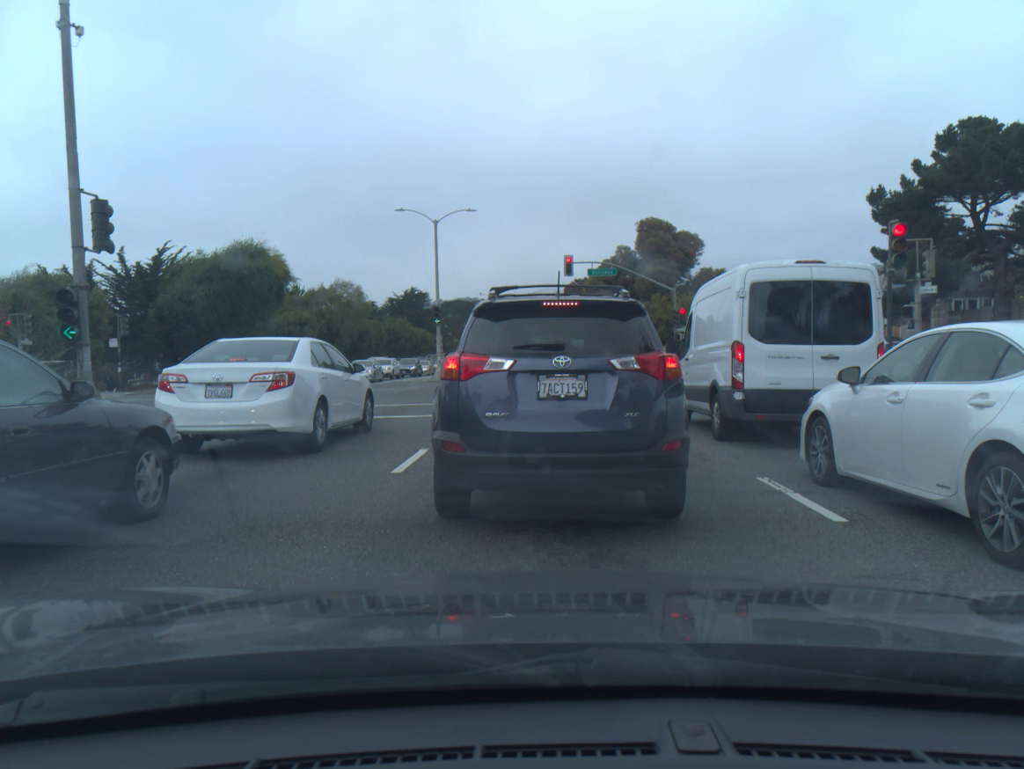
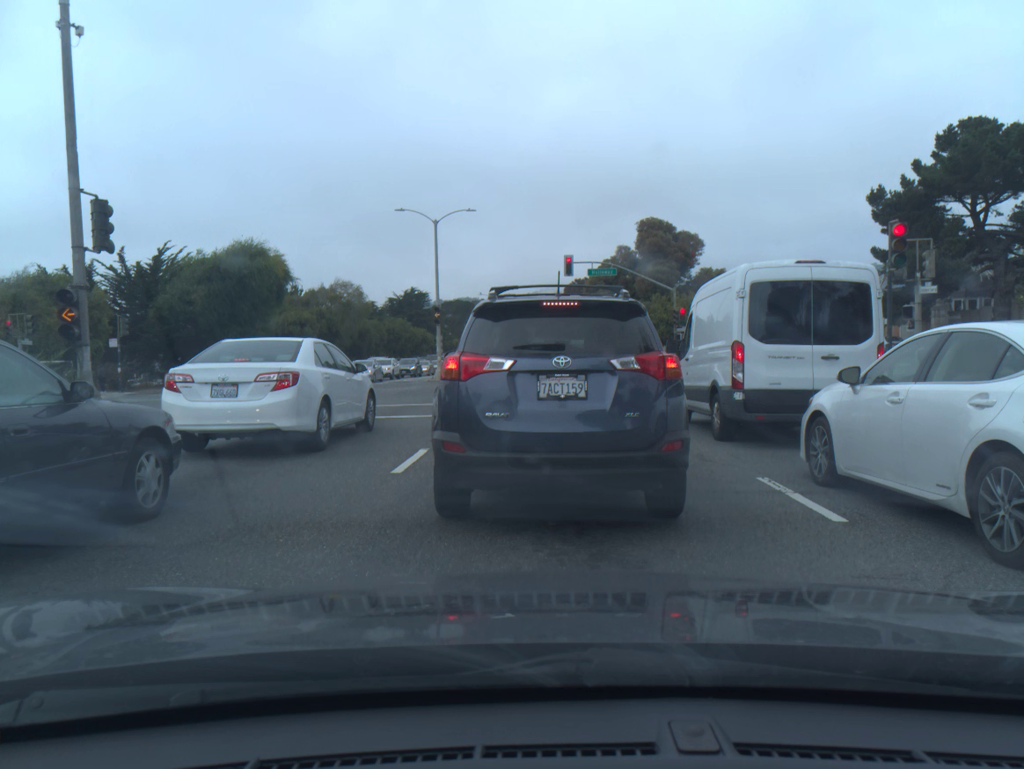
(0.0, 0.0) m; 0°
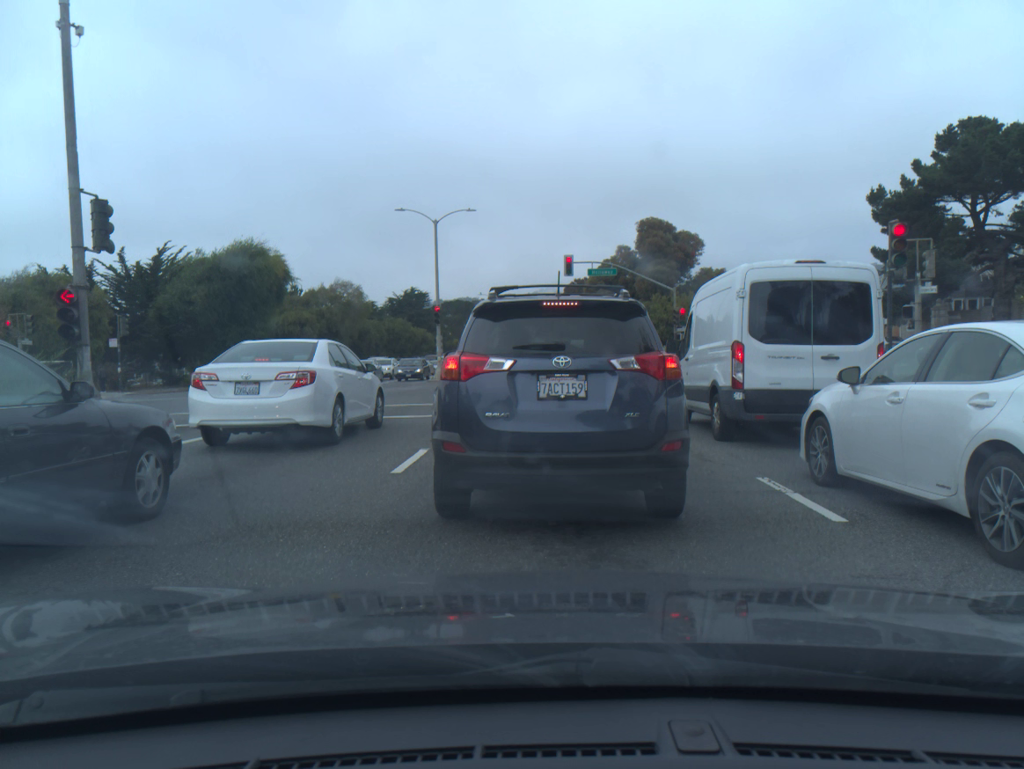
(0.0, -0.1) m; 0°
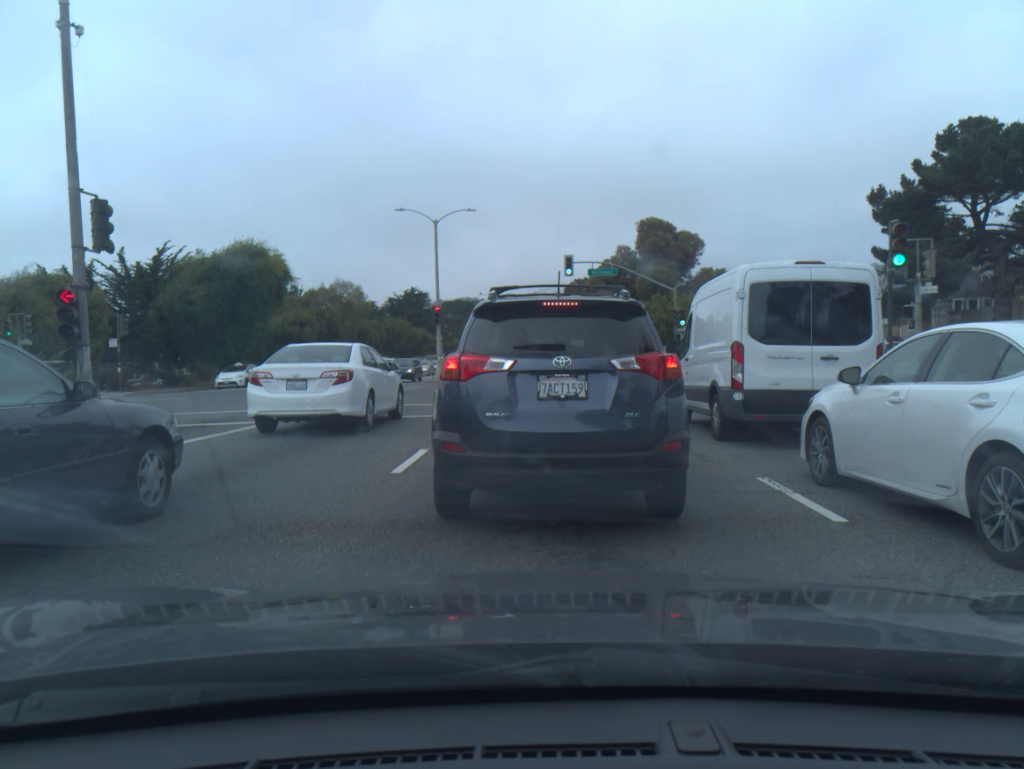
(0.0, 0.0) m; 0°
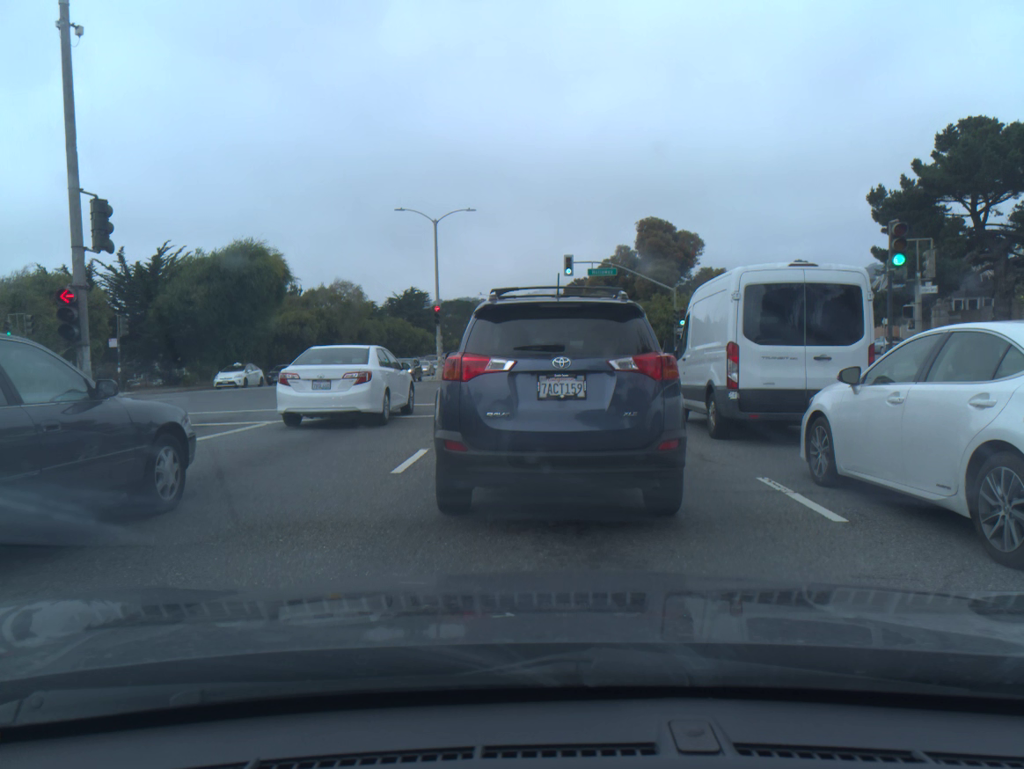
(0.0, 0.0) m; 0°
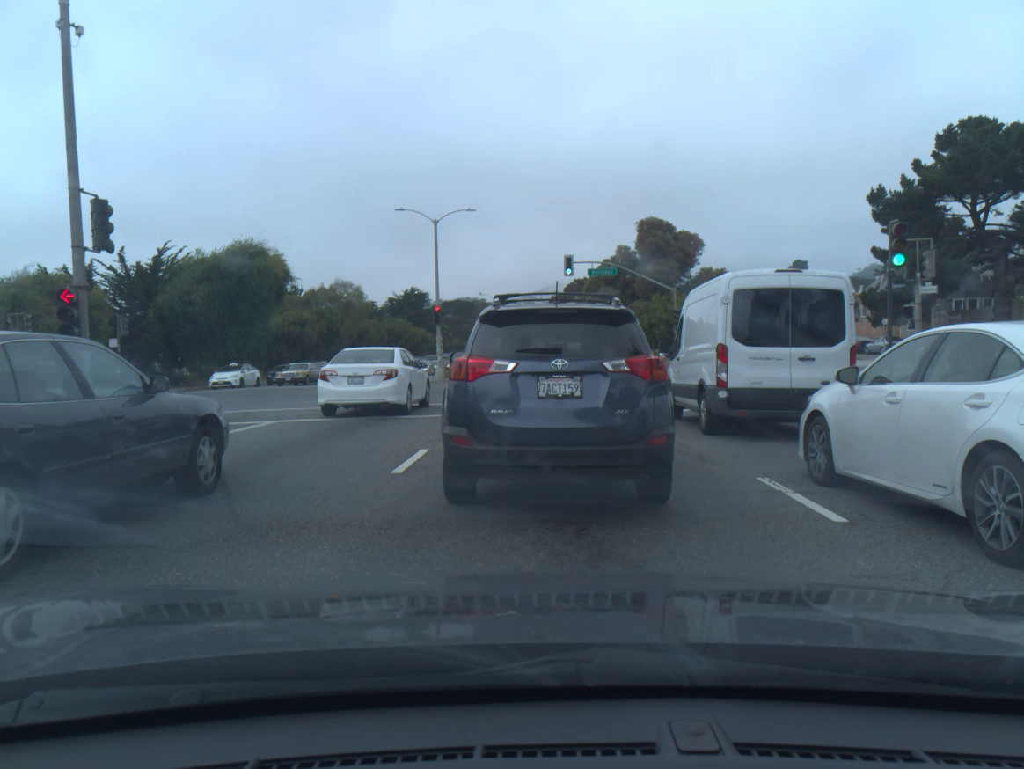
(0.0, 0.0) m; 0°
